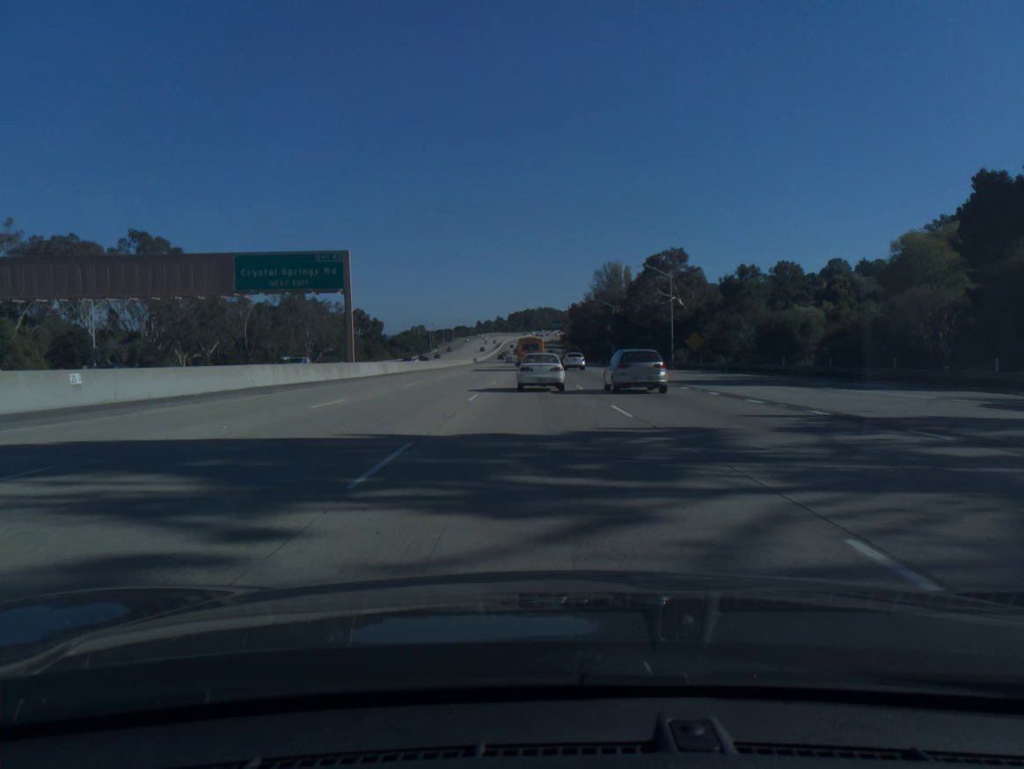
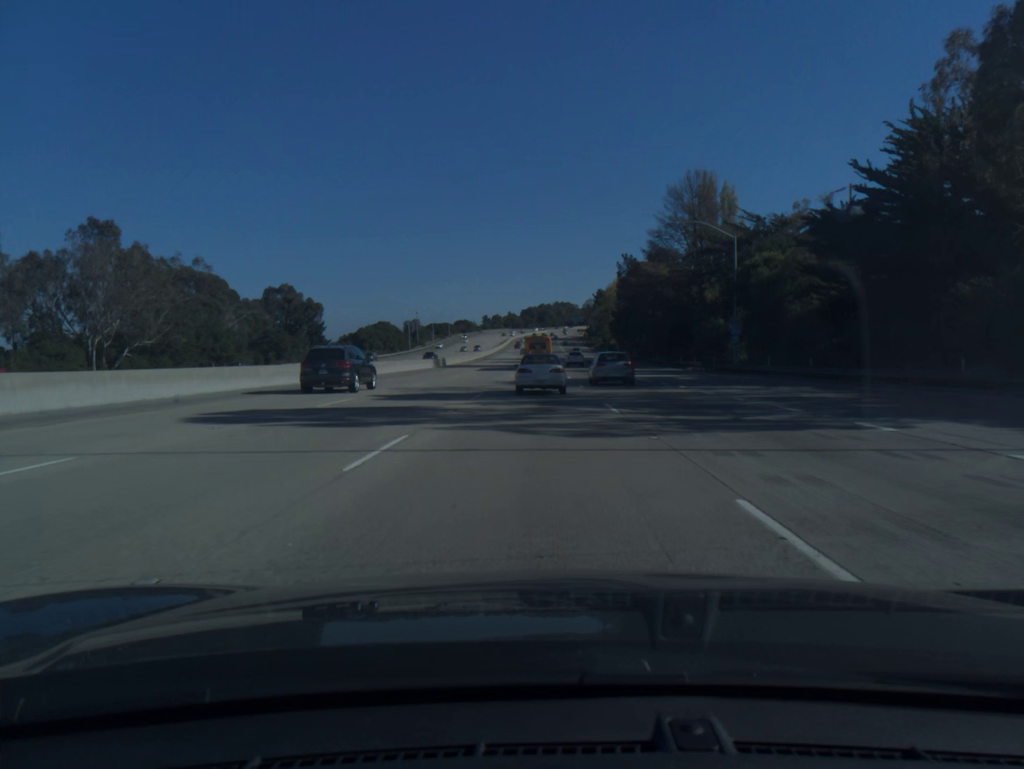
(-0.8, +84.4) m; -1°
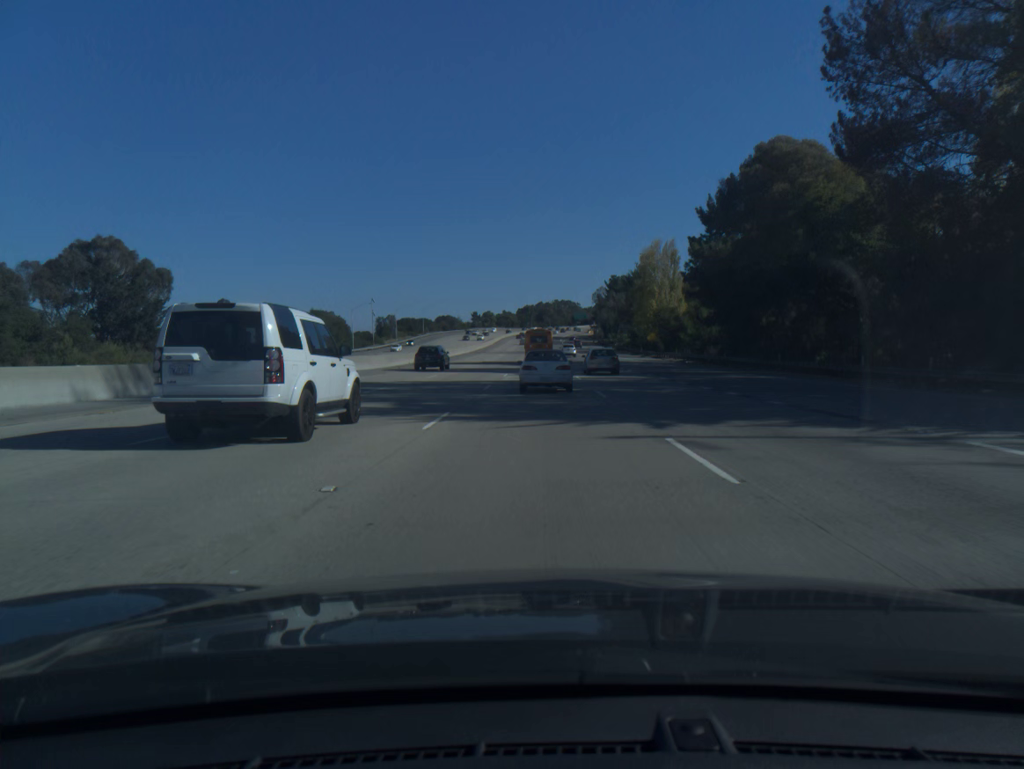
(0.0, +66.7) m; 0°
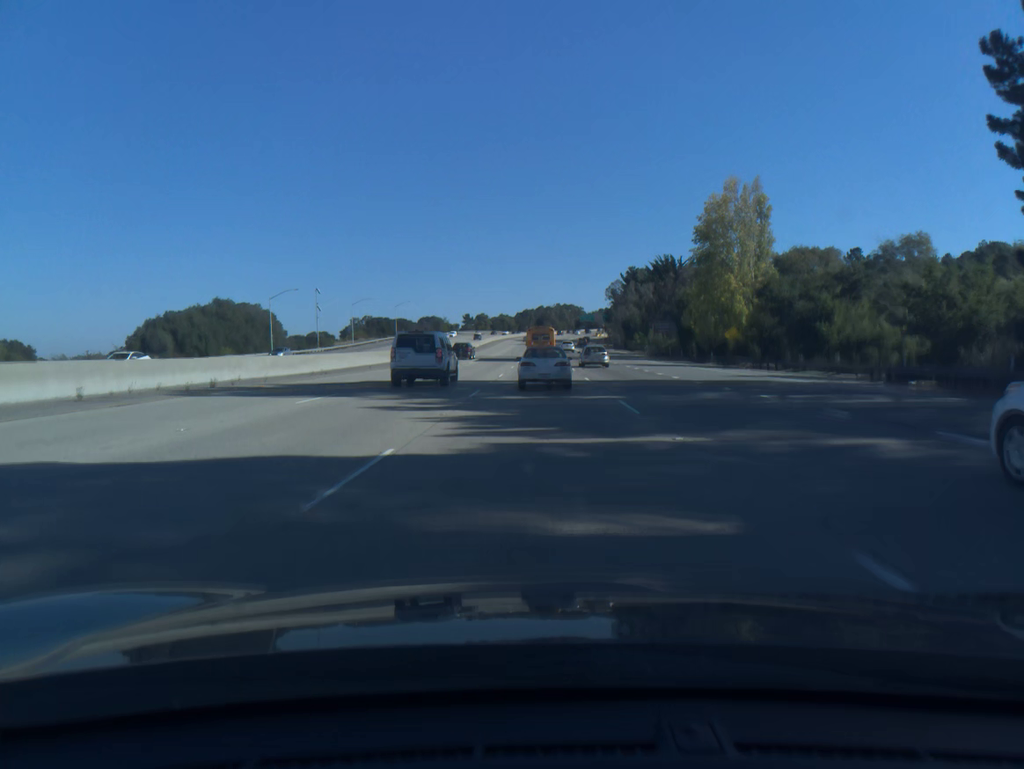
(0.0, +49.4) m; 0°
